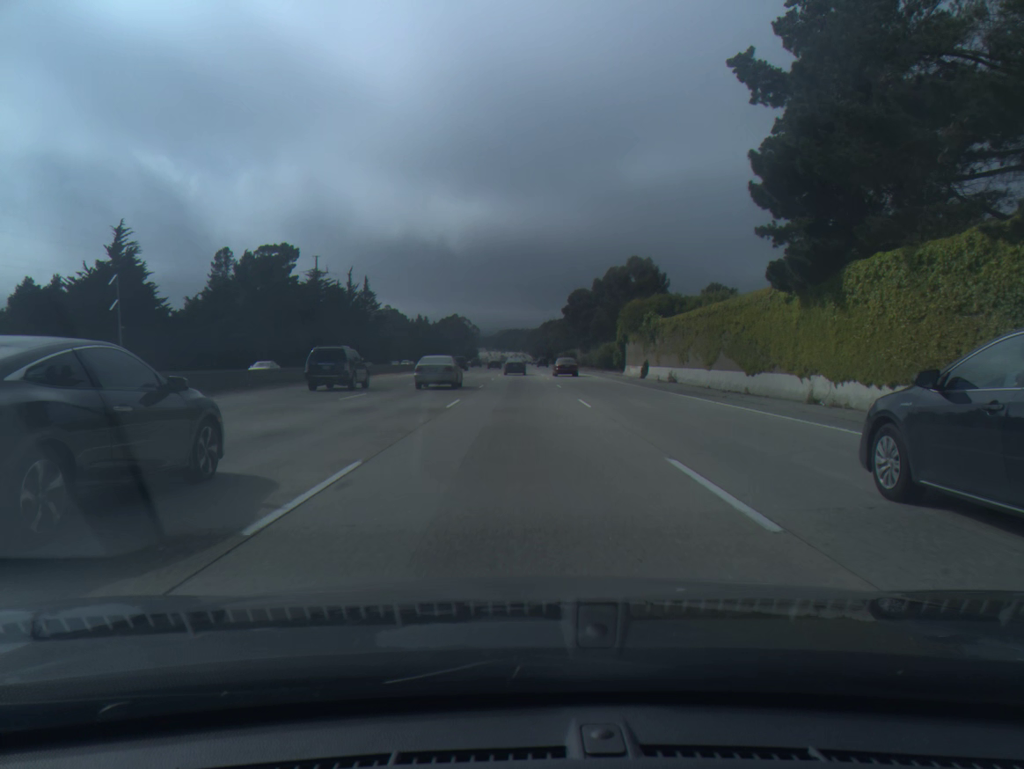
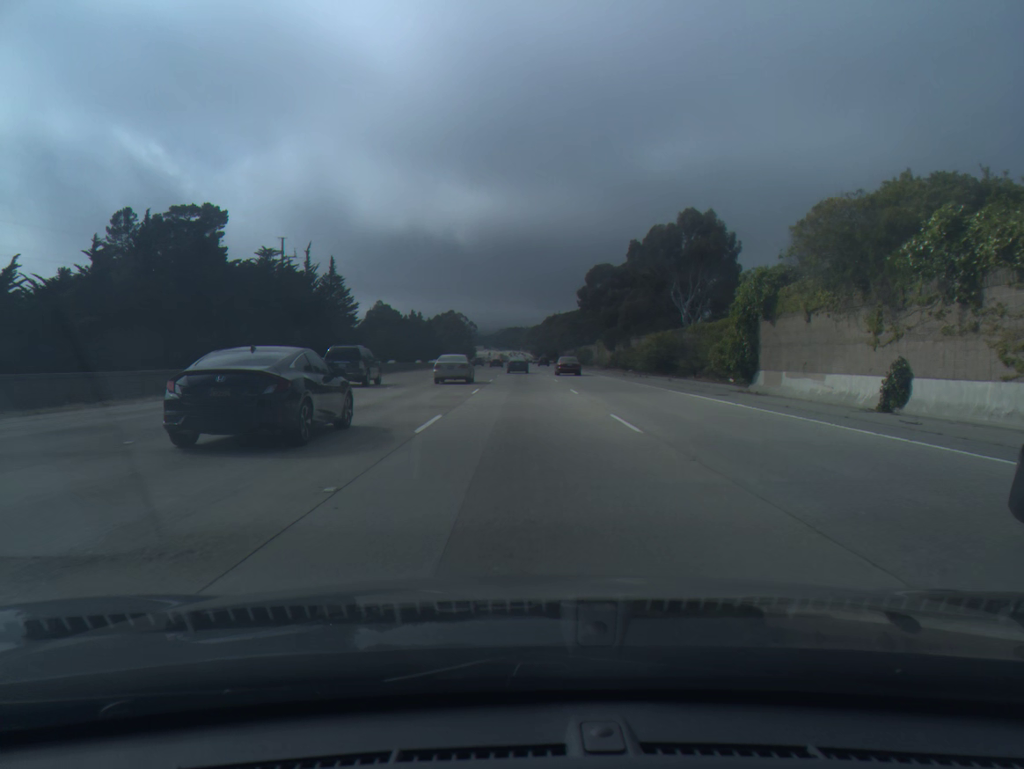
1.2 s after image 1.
(-0.1, +36.5) m; 0°
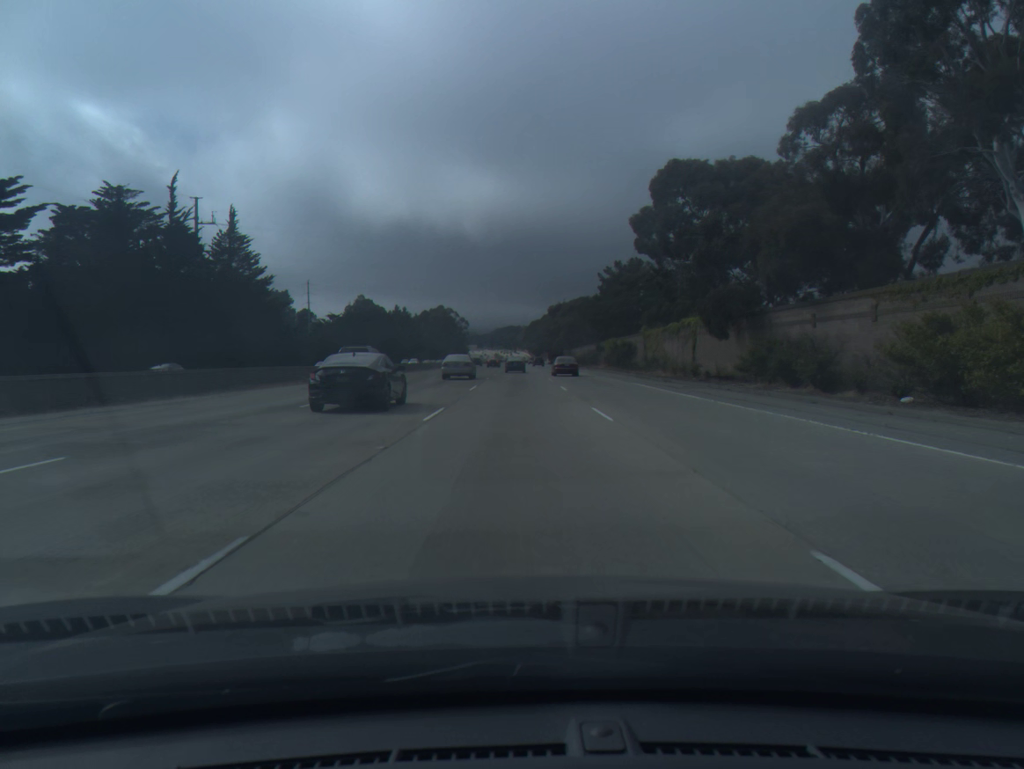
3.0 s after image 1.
(+0.3, +55.6) m; 0°
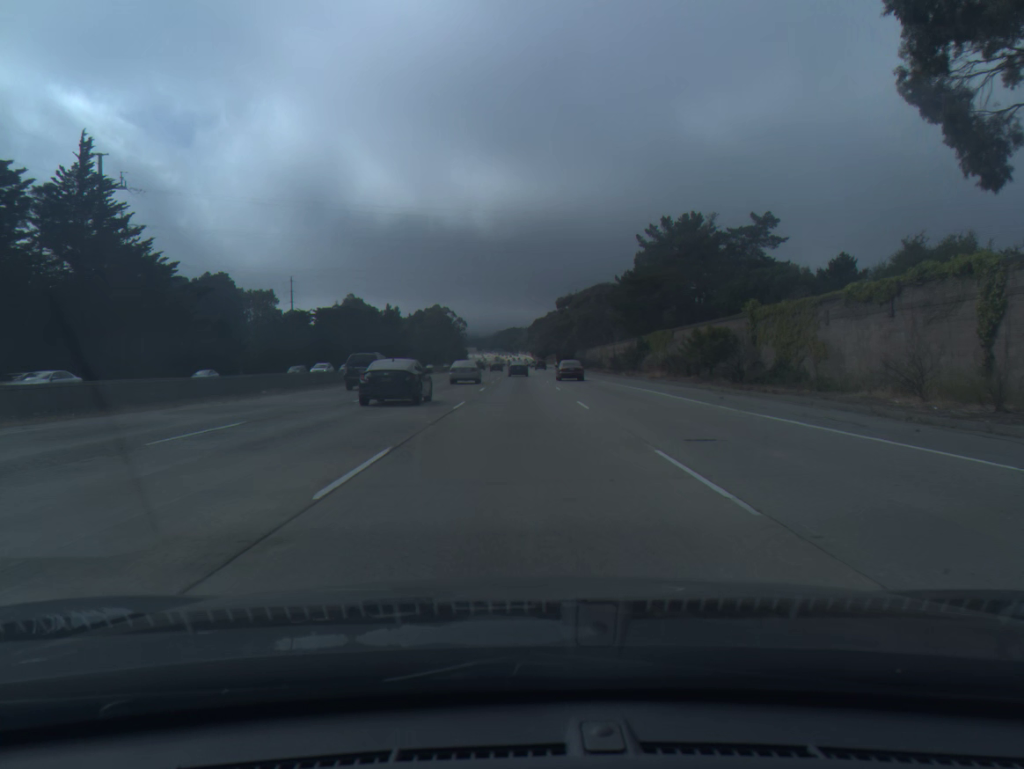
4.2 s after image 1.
(-0.1, +37.6) m; 0°
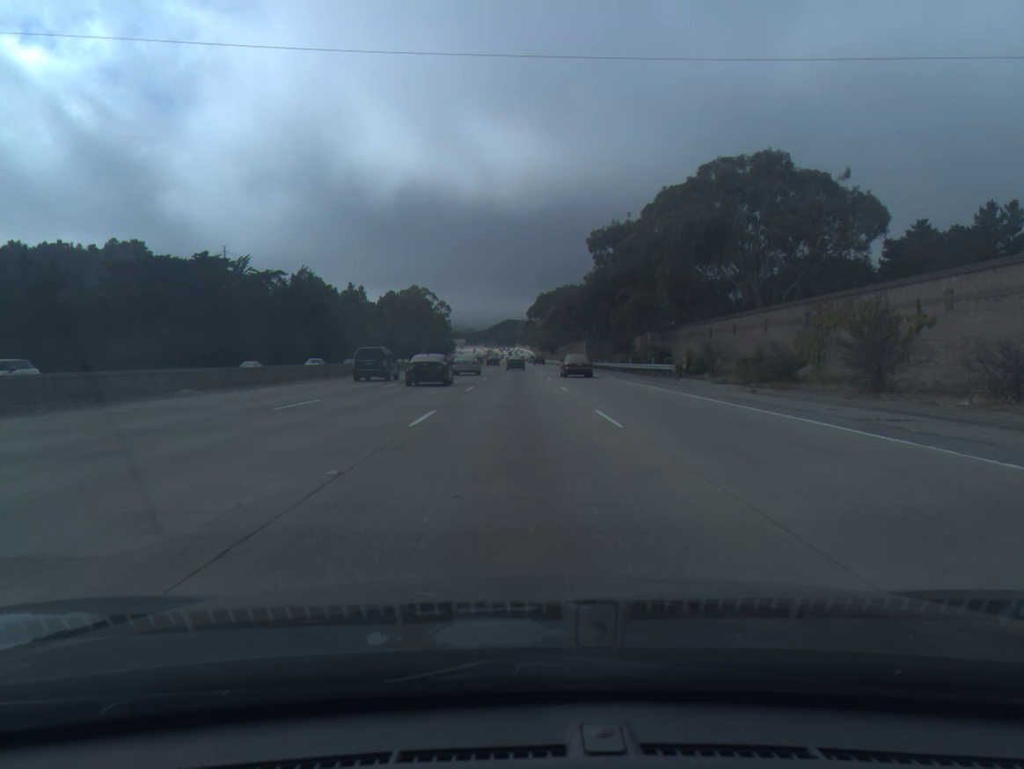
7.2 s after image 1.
(+0.2, +95.5) m; 0°
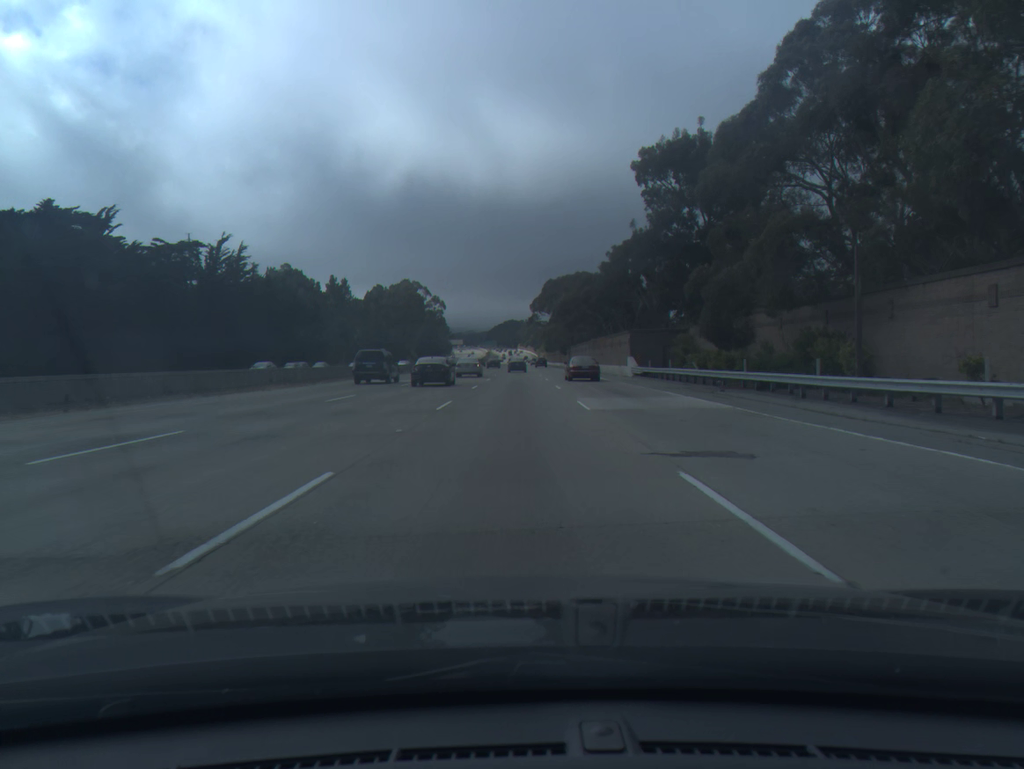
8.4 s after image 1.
(0.0, +38.7) m; 0°
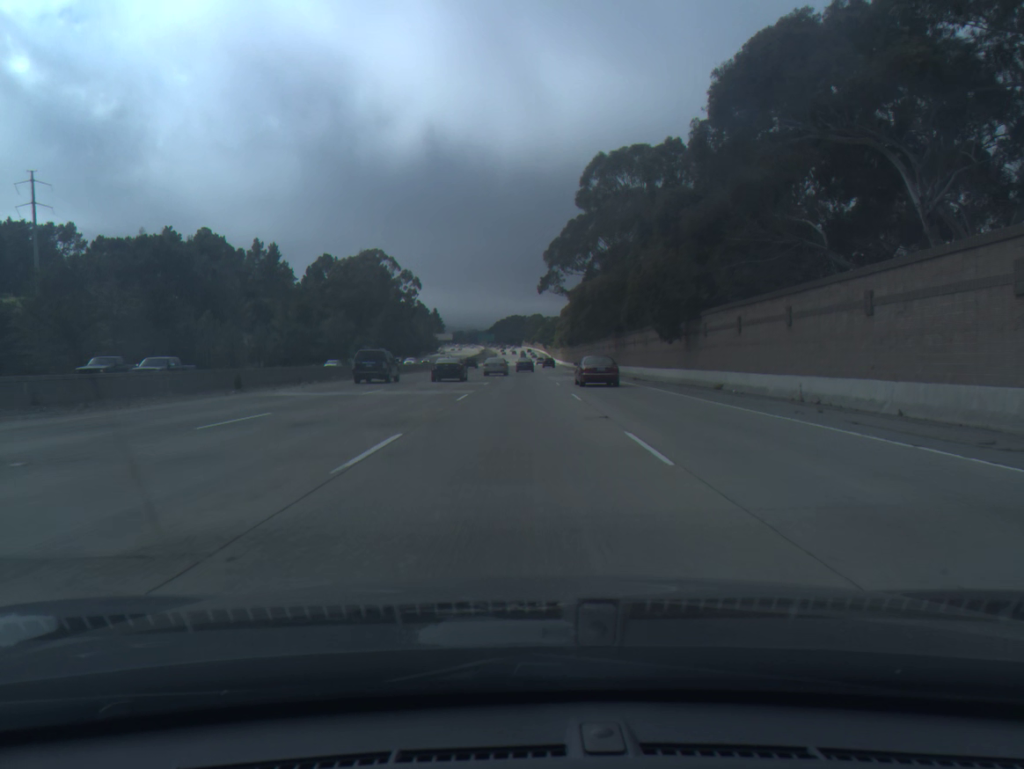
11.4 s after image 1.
(+0.1, +97.7) m; 0°
